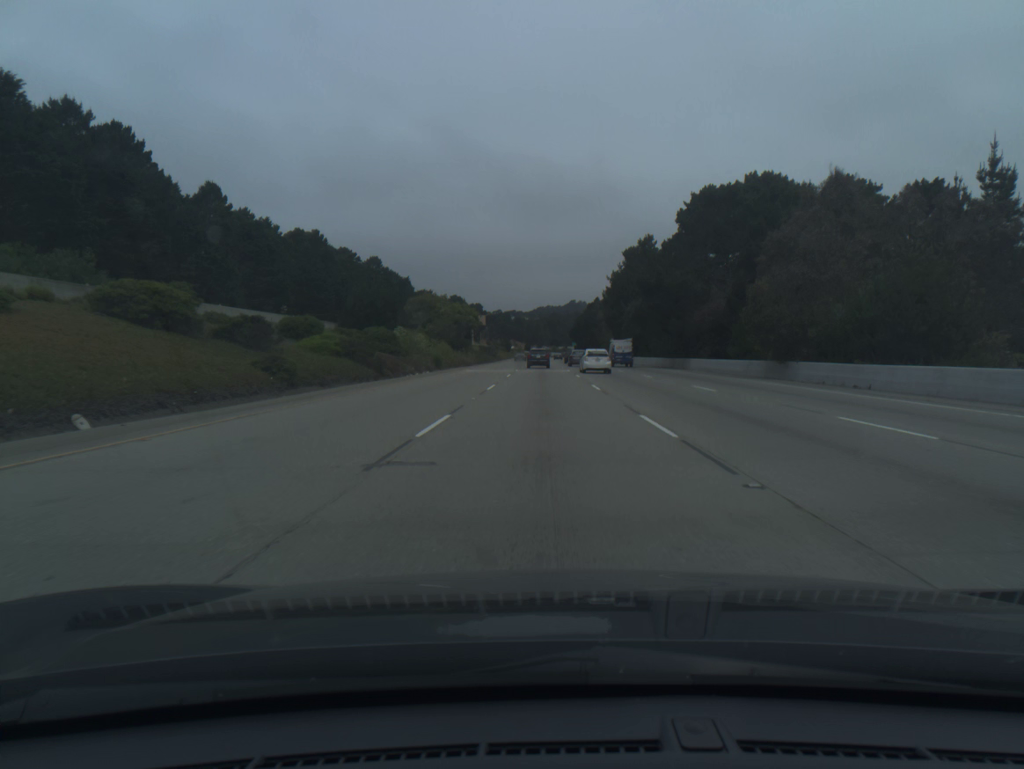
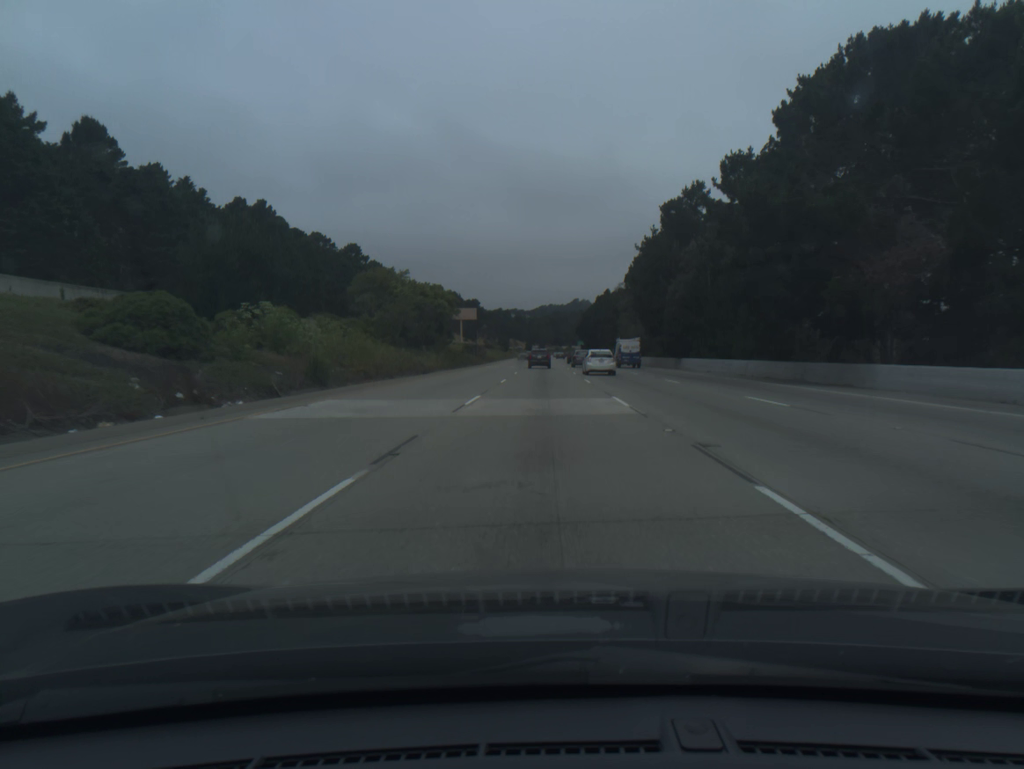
(-0.1, +36.8) m; 0°
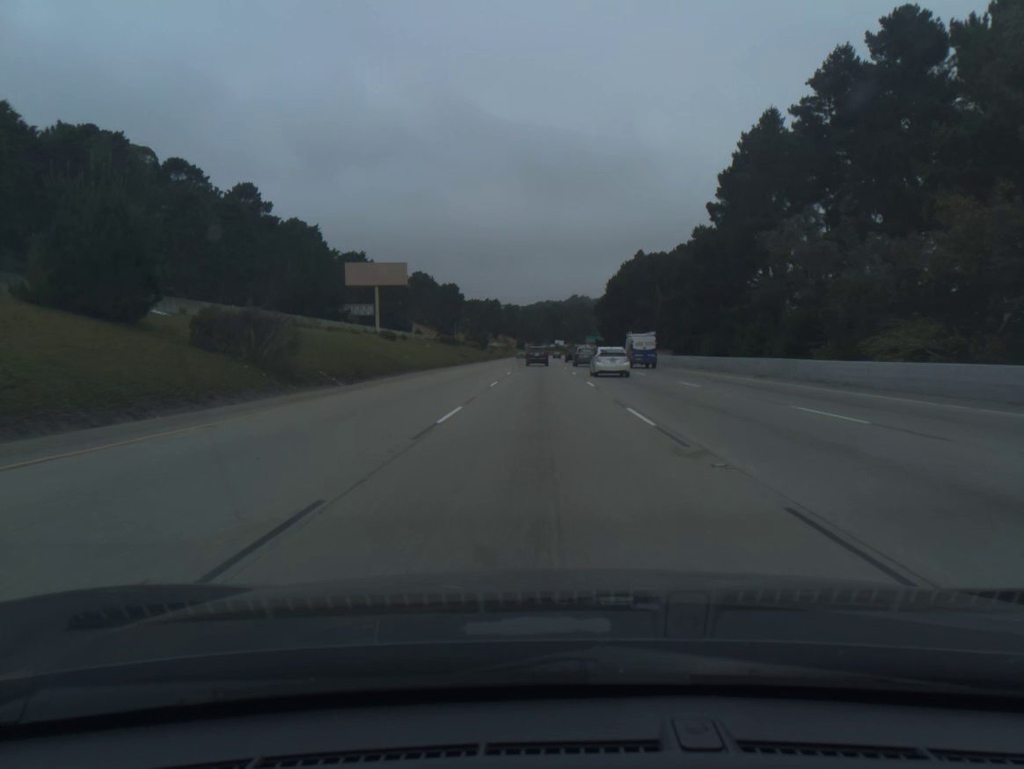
(+0.2, +92.4) m; 0°
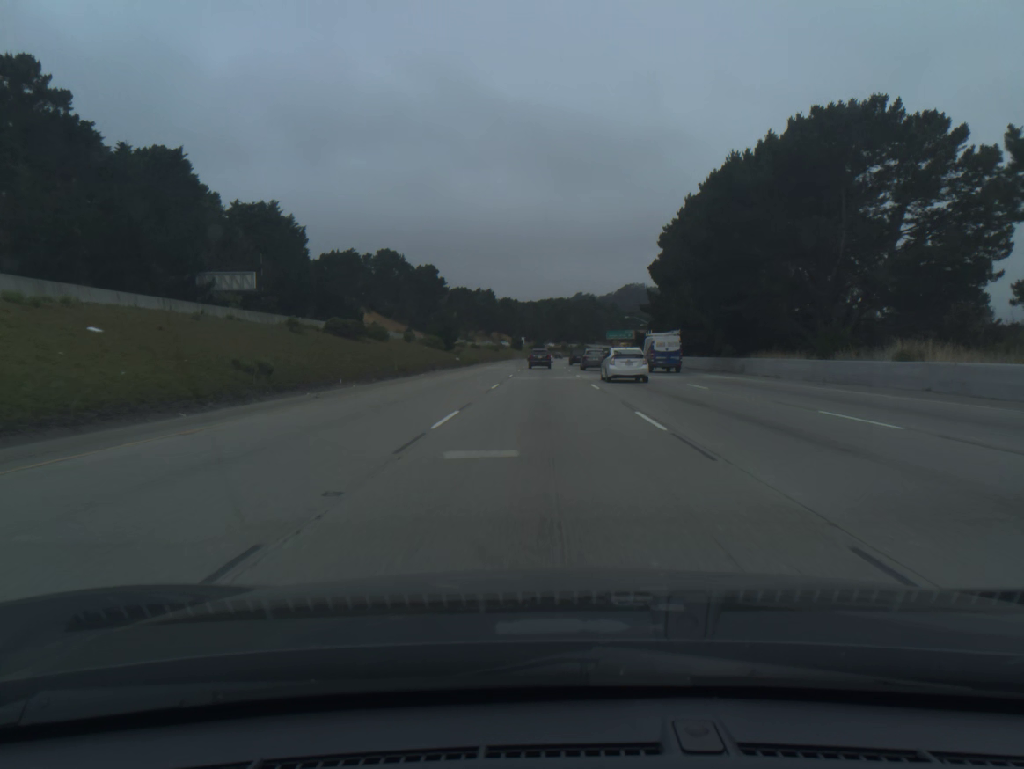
(-0.3, +73.9) m; 0°
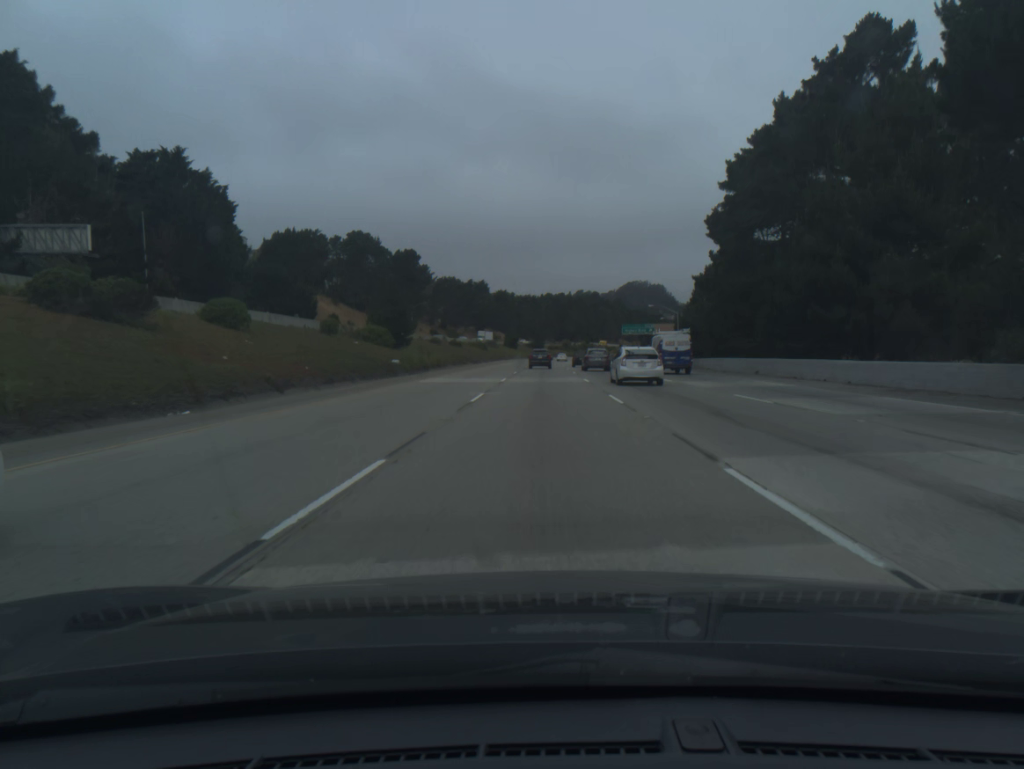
(0.0, +36.9) m; 0°
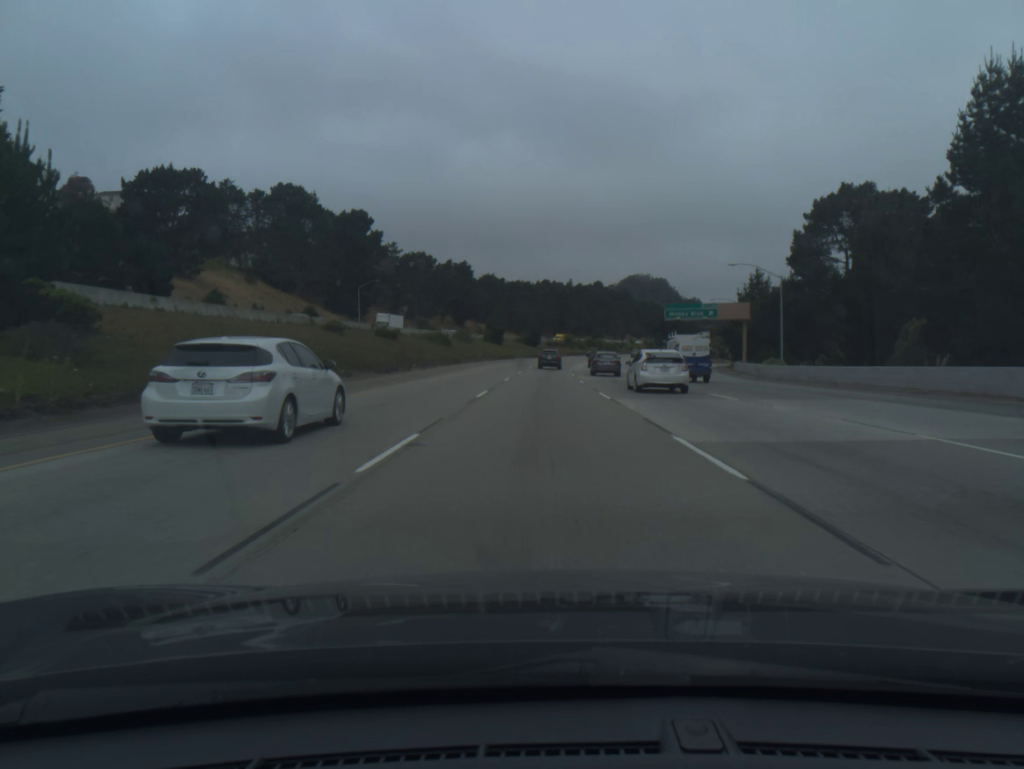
(+0.1, +55.3) m; 0°
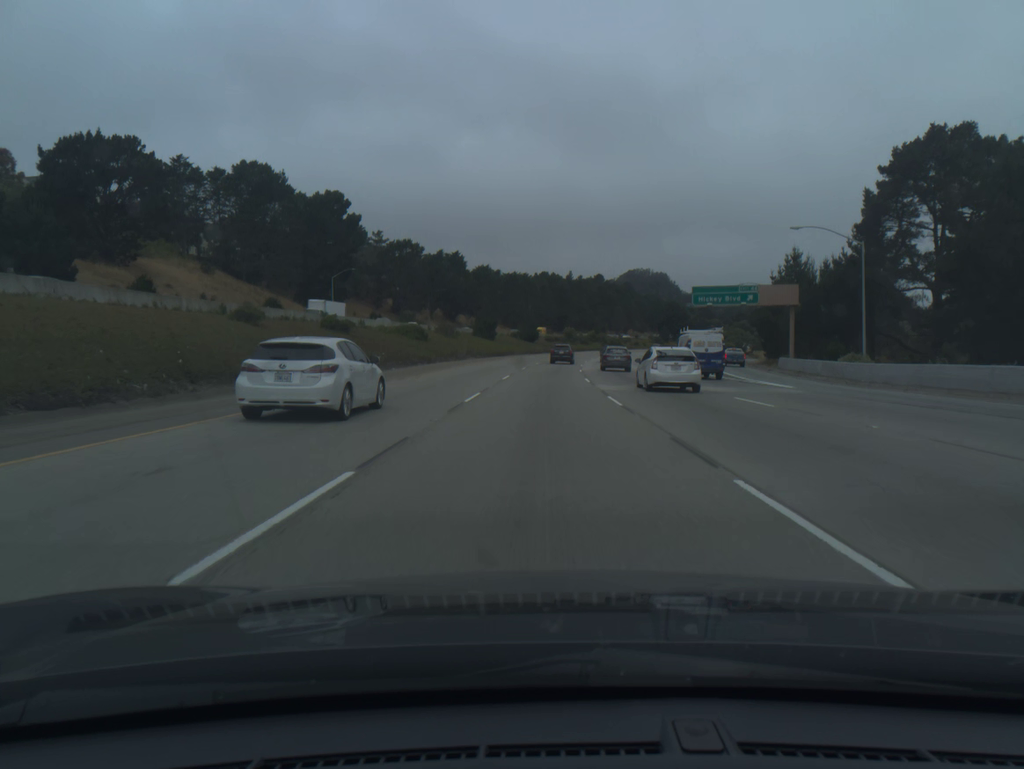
(0.0, +18.5) m; 0°
